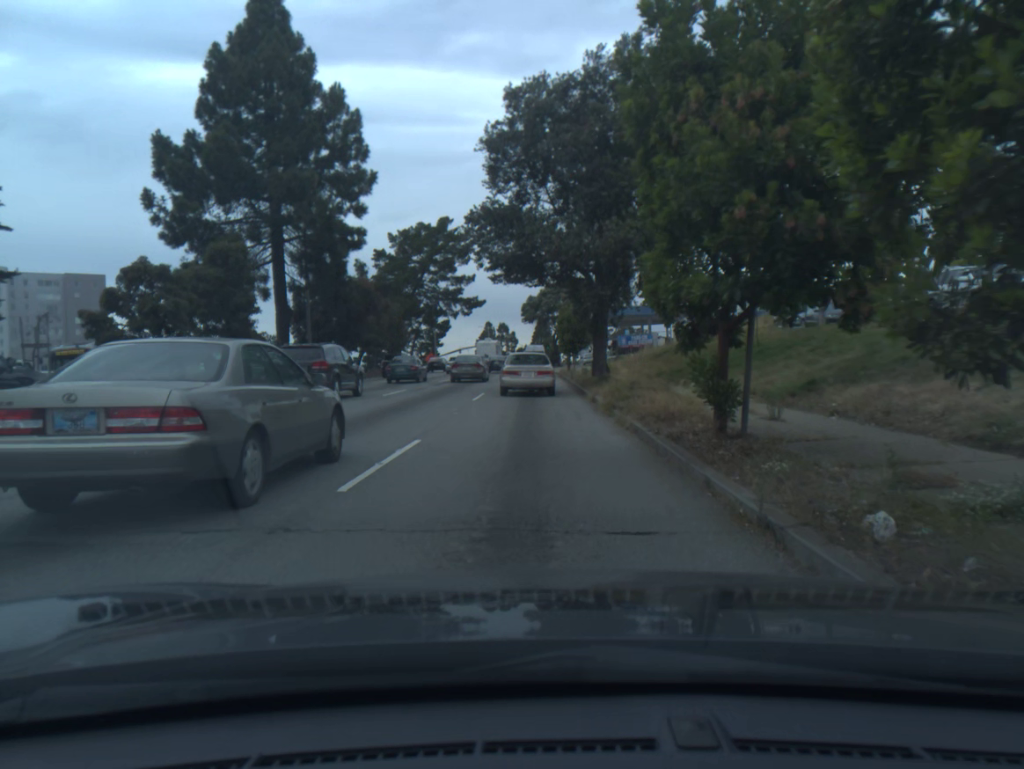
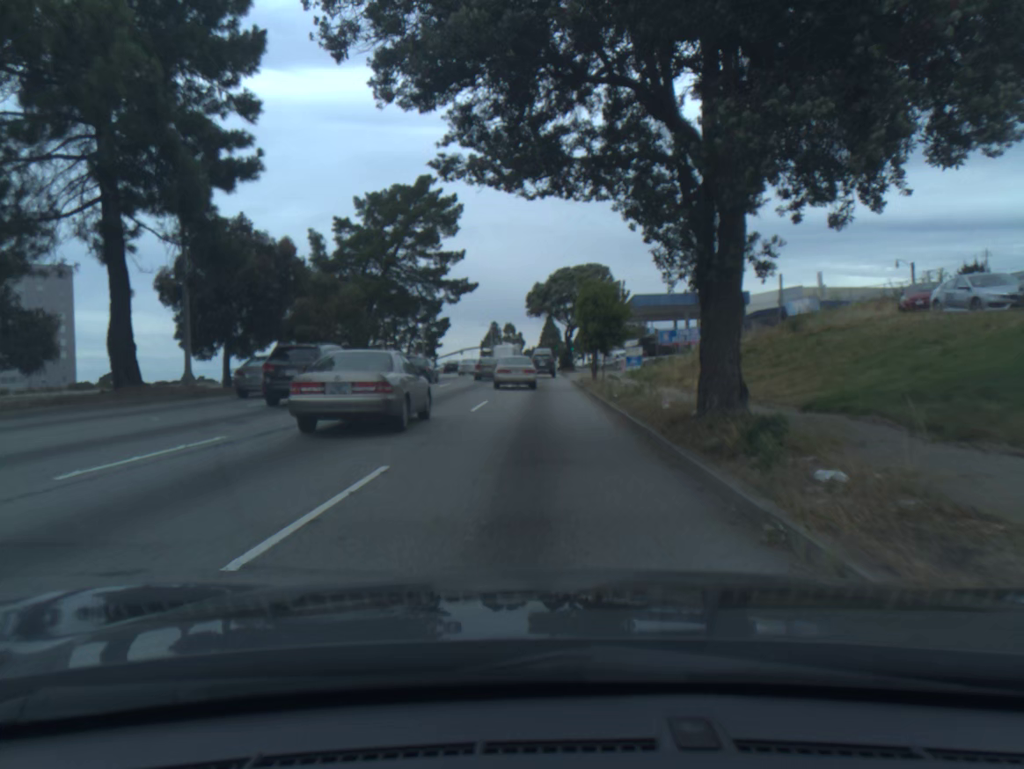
(-0.1, +17.6) m; -1°
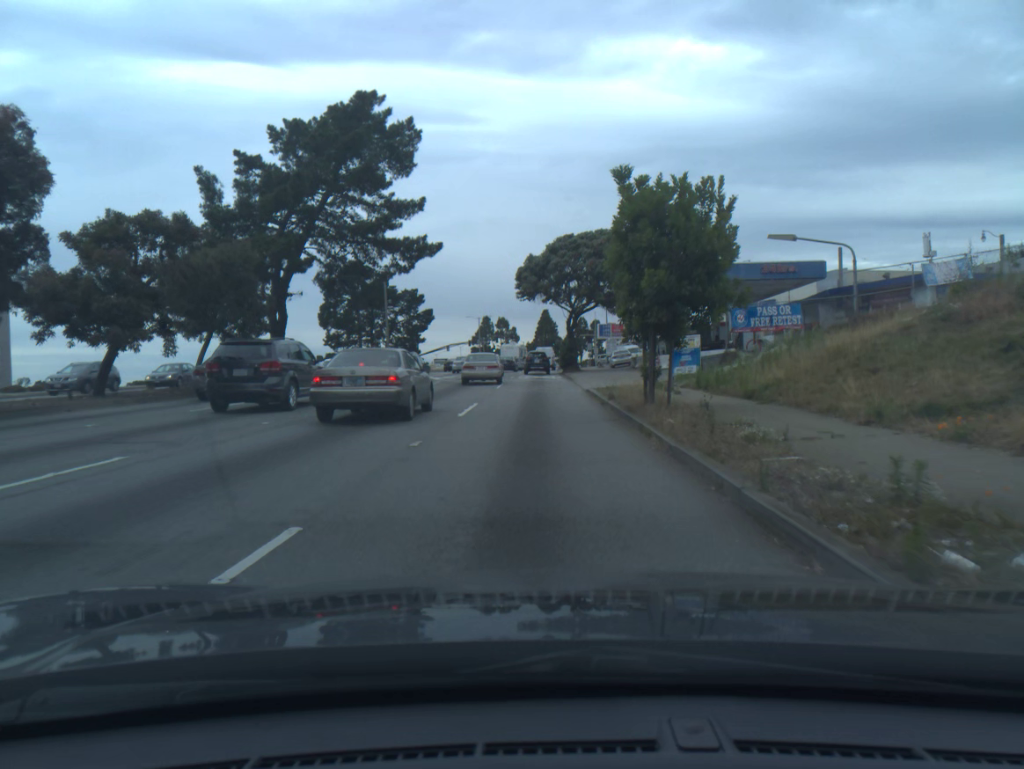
(0.0, +17.4) m; 0°
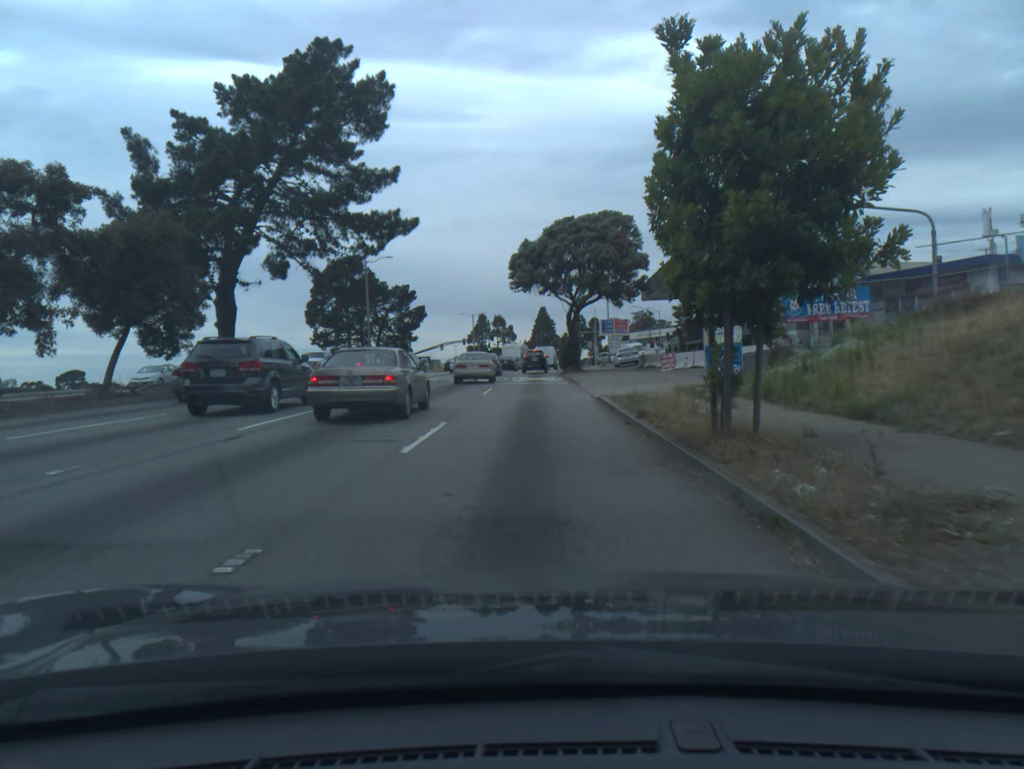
(0.0, +6.2) m; 0°
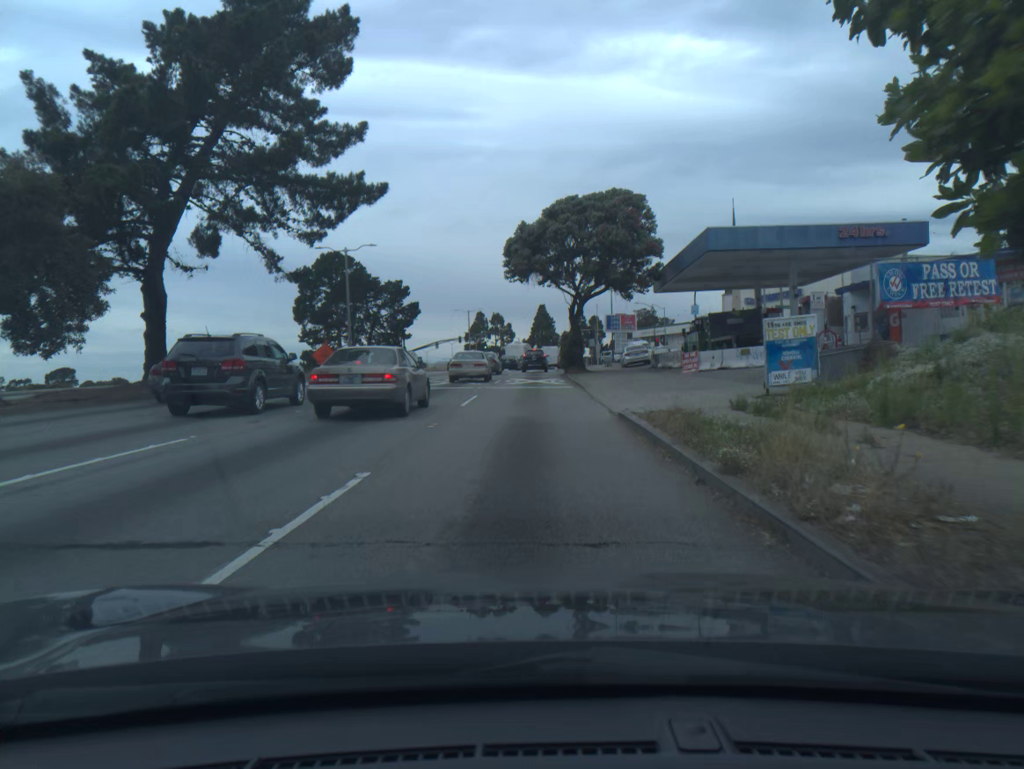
(0.0, +6.2) m; 0°
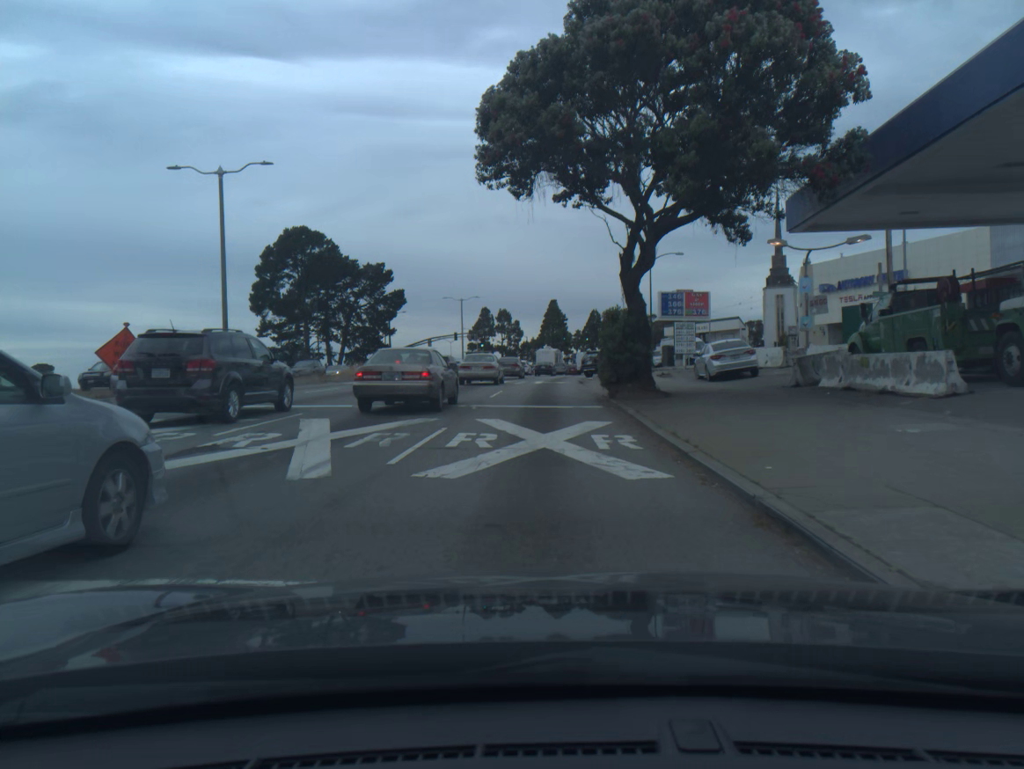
(-0.1, +24.6) m; 0°
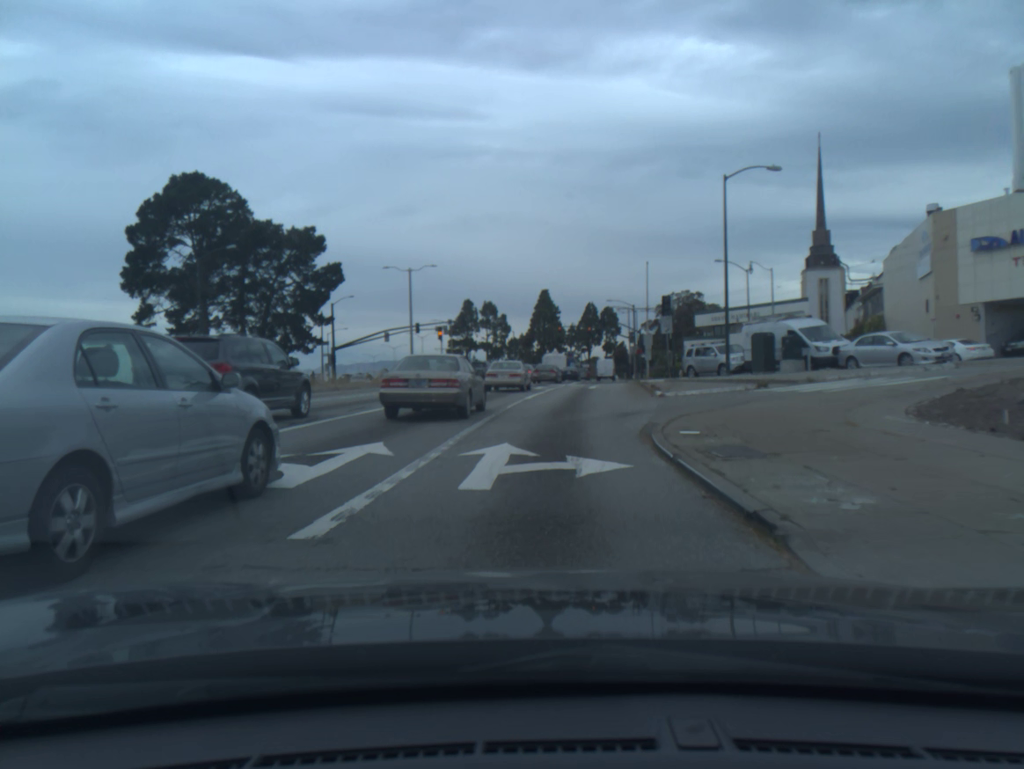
(+0.4, +31.0) m; +1°
